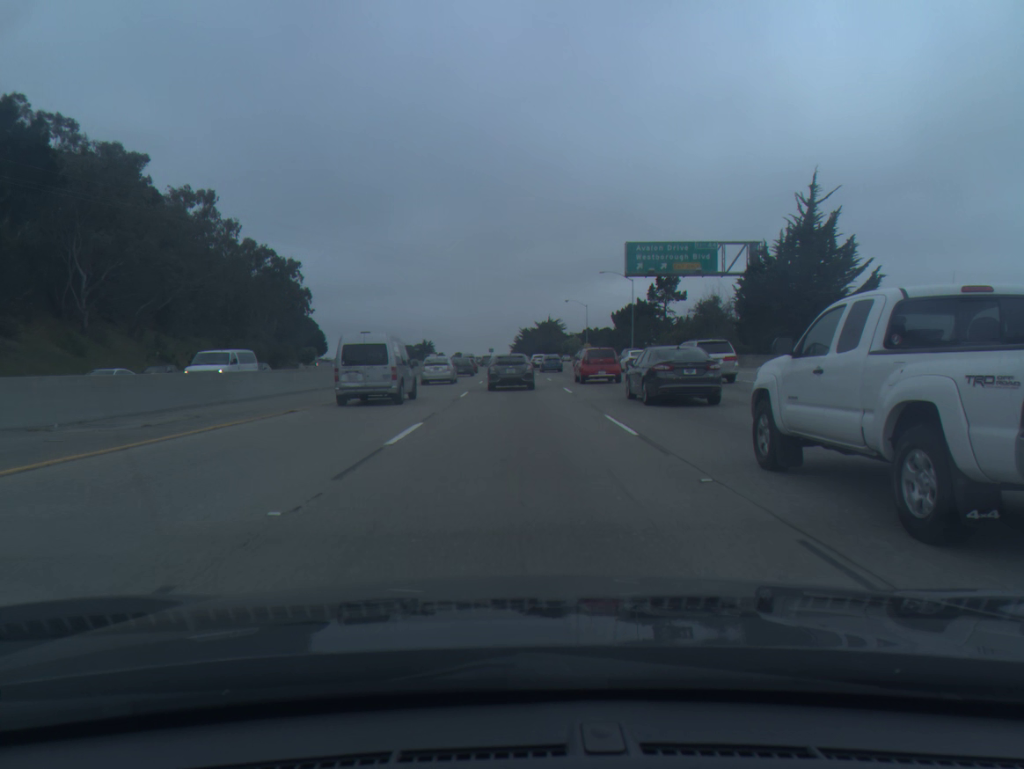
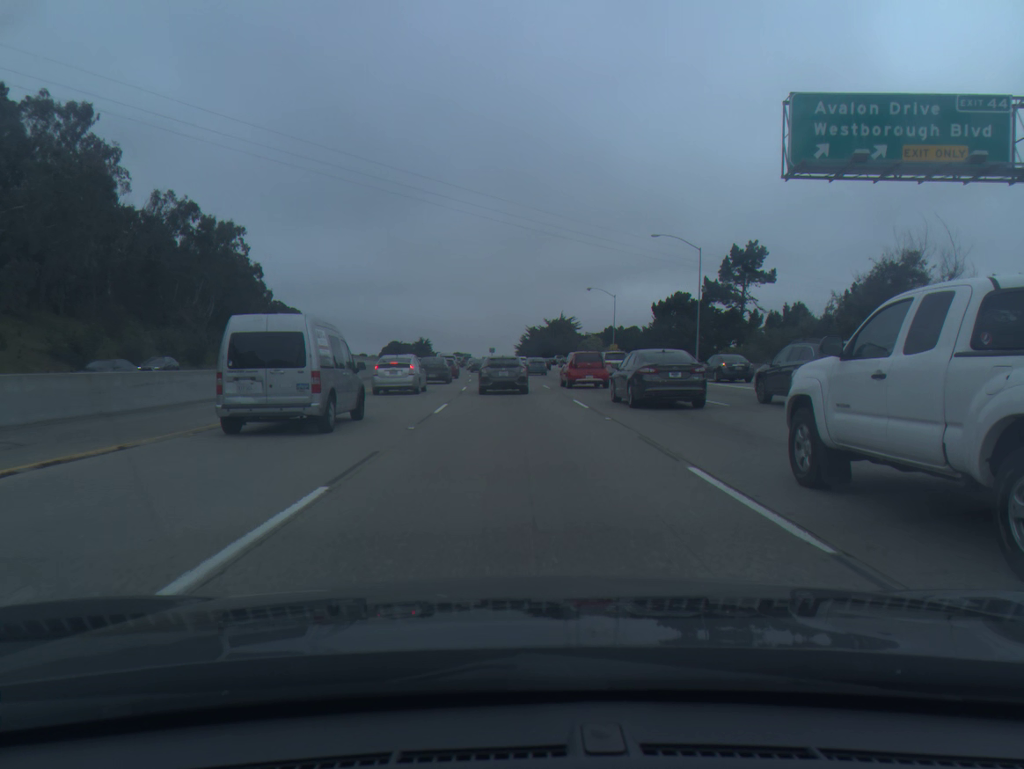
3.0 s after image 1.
(-0.1, +36.5) m; 0°
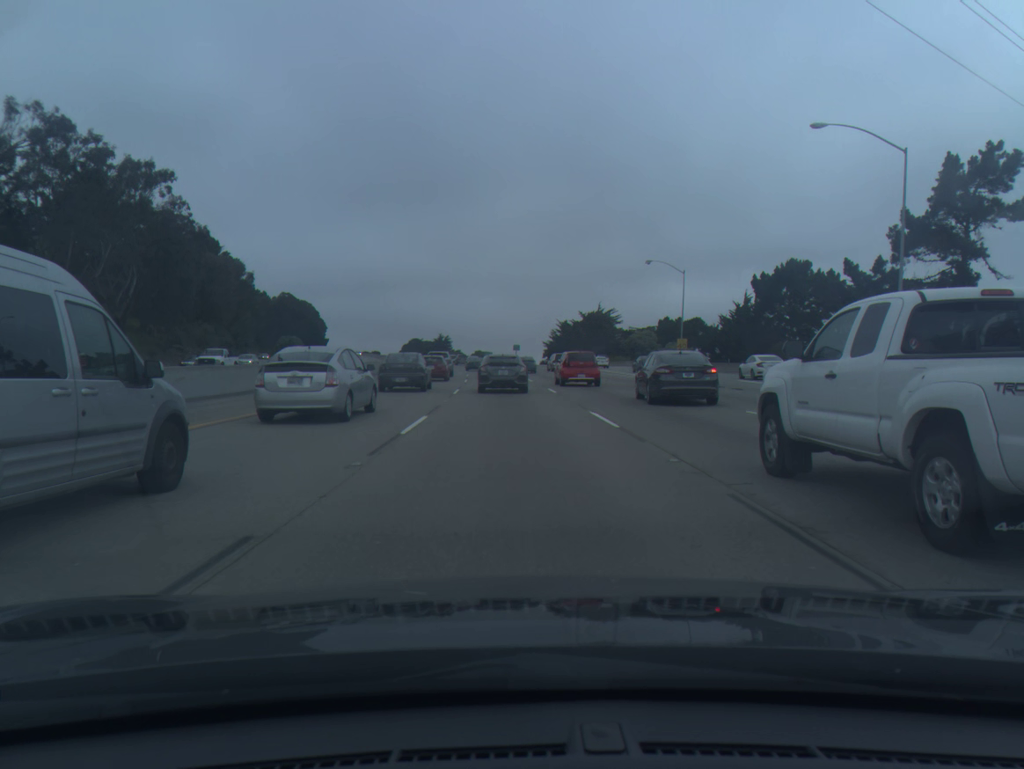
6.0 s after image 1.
(-0.6, +34.6) m; -2°
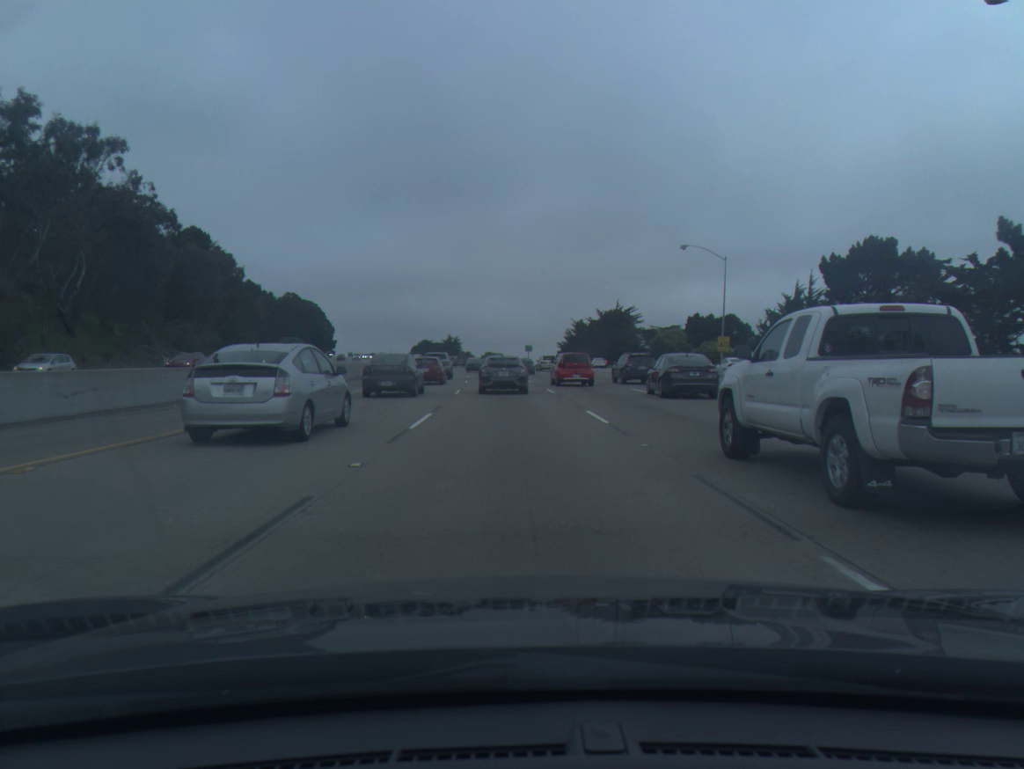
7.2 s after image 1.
(-0.1, +13.5) m; -1°
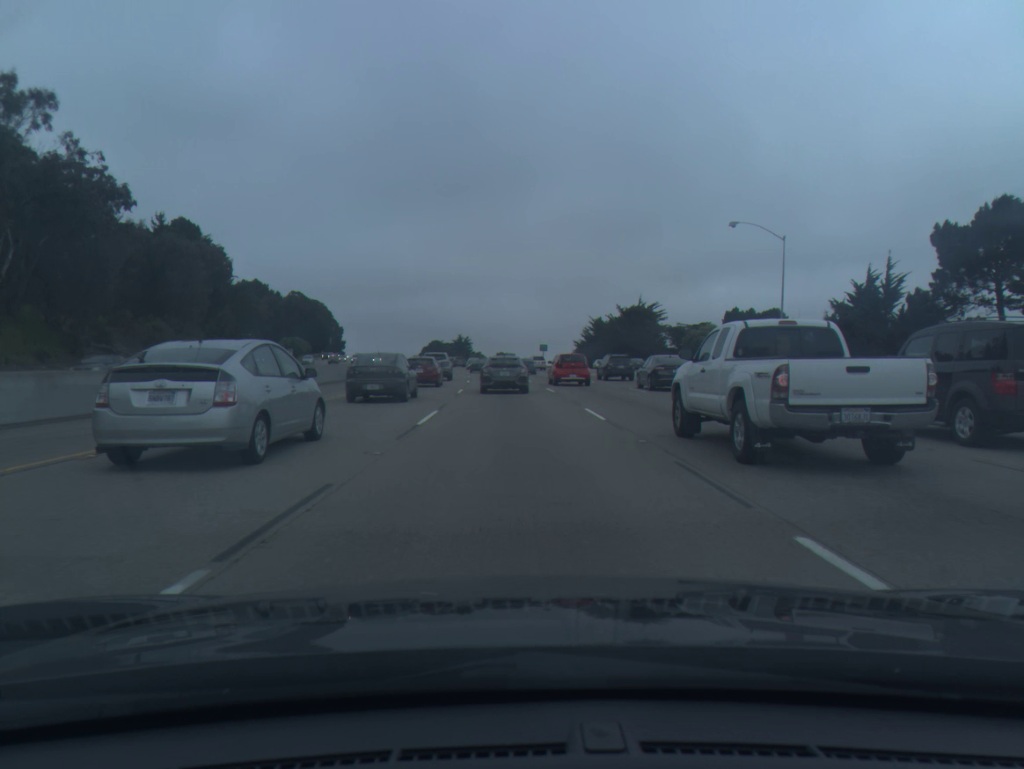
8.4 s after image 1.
(-0.1, +13.6) m; -1°
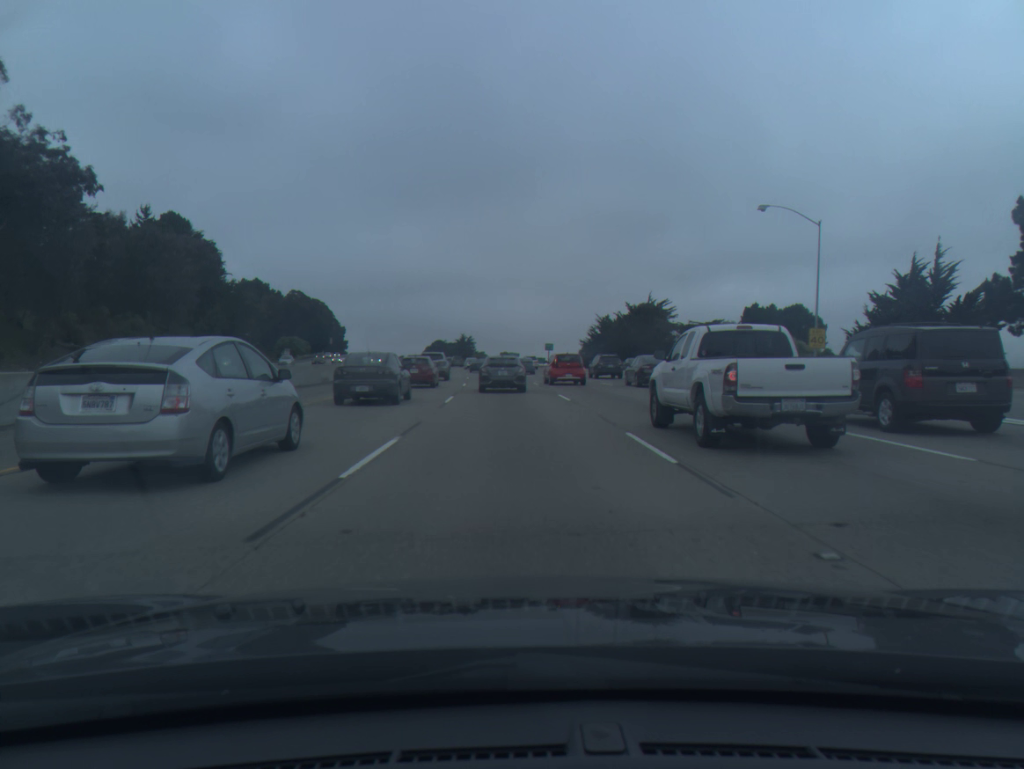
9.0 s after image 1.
(0.0, +6.8) m; 0°
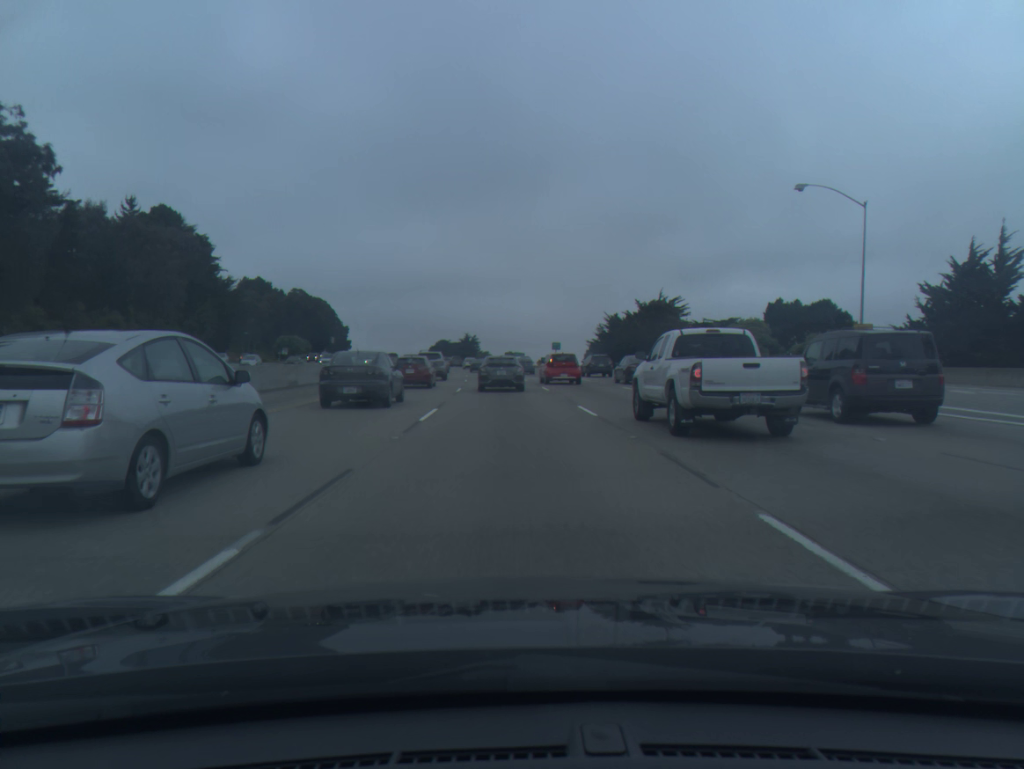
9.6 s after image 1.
(0.0, +6.9) m; 0°
